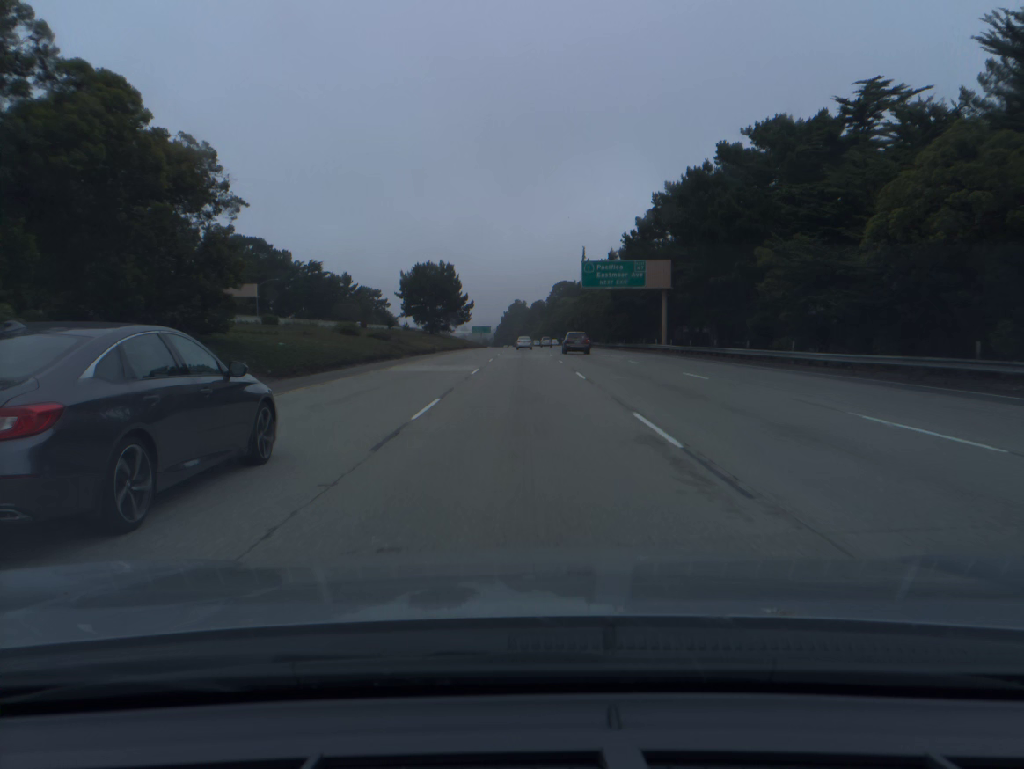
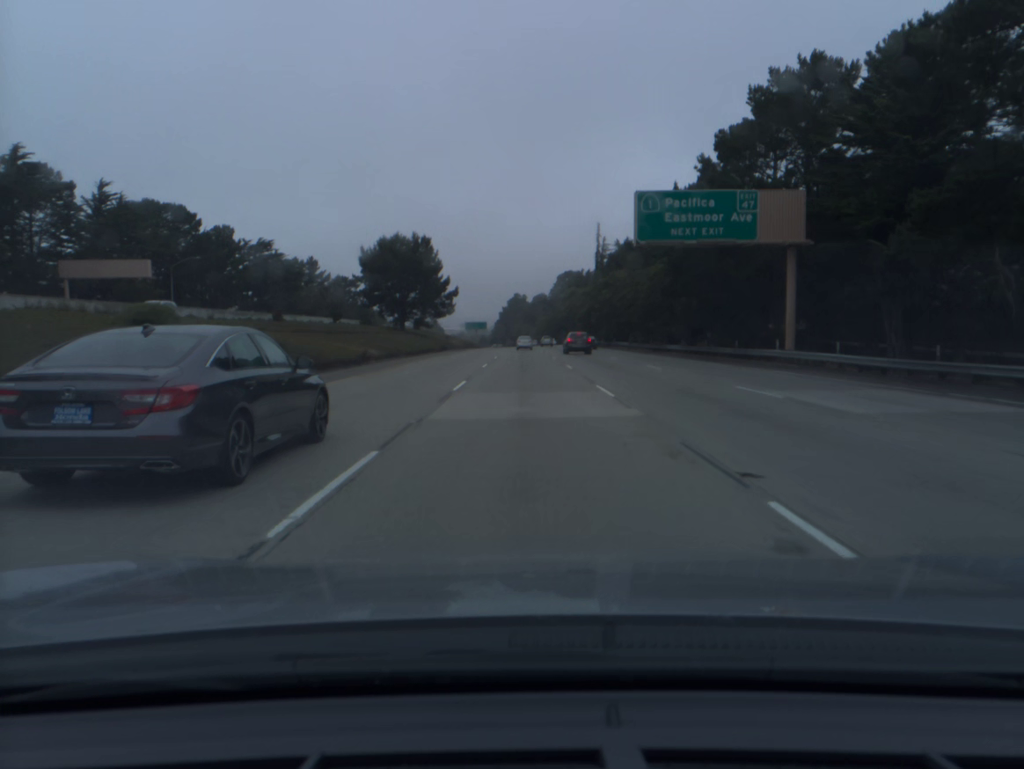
(0.0, +36.0) m; 0°
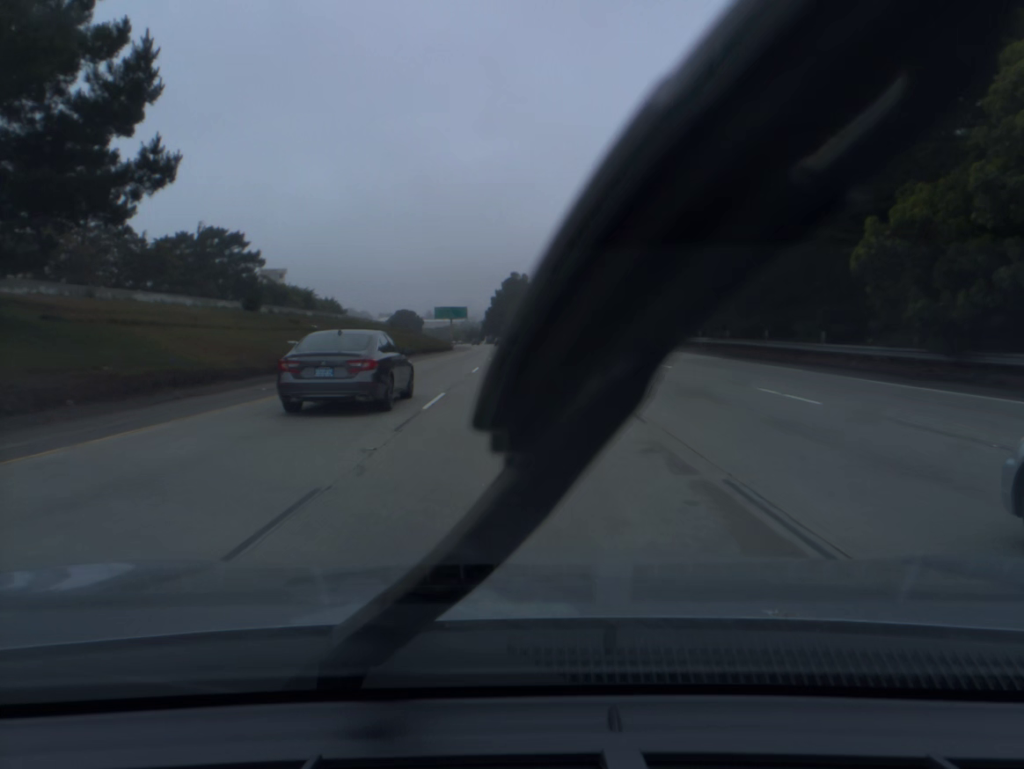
(+0.1, +90.5) m; 0°
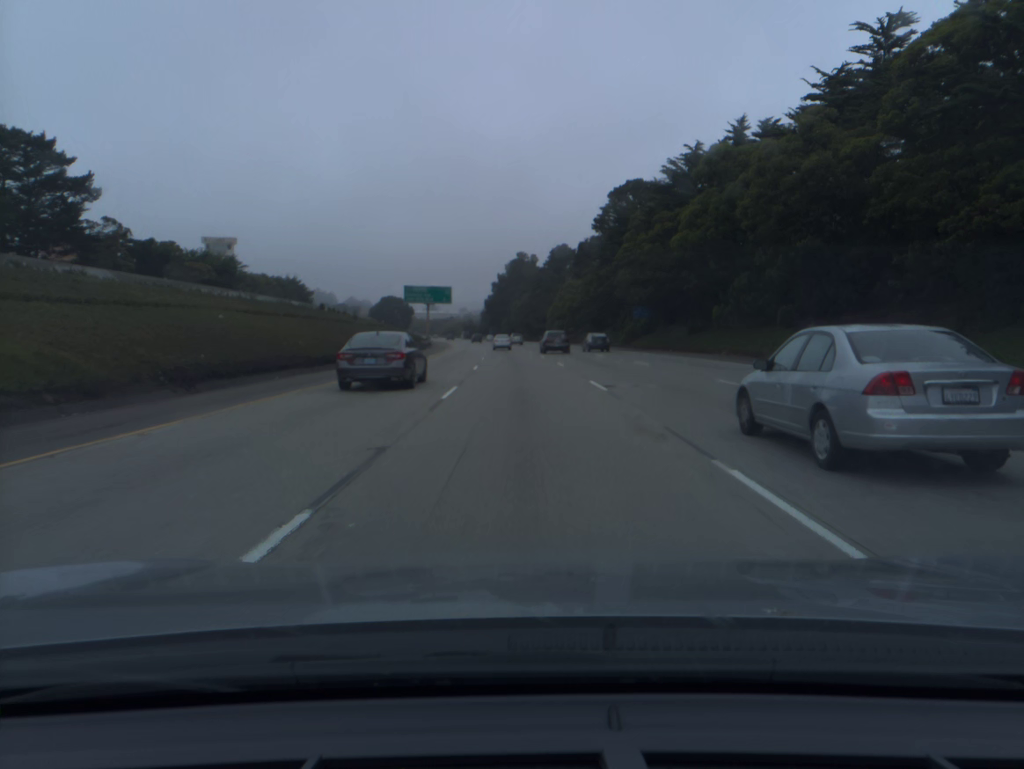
(-0.2, +54.2) m; 0°
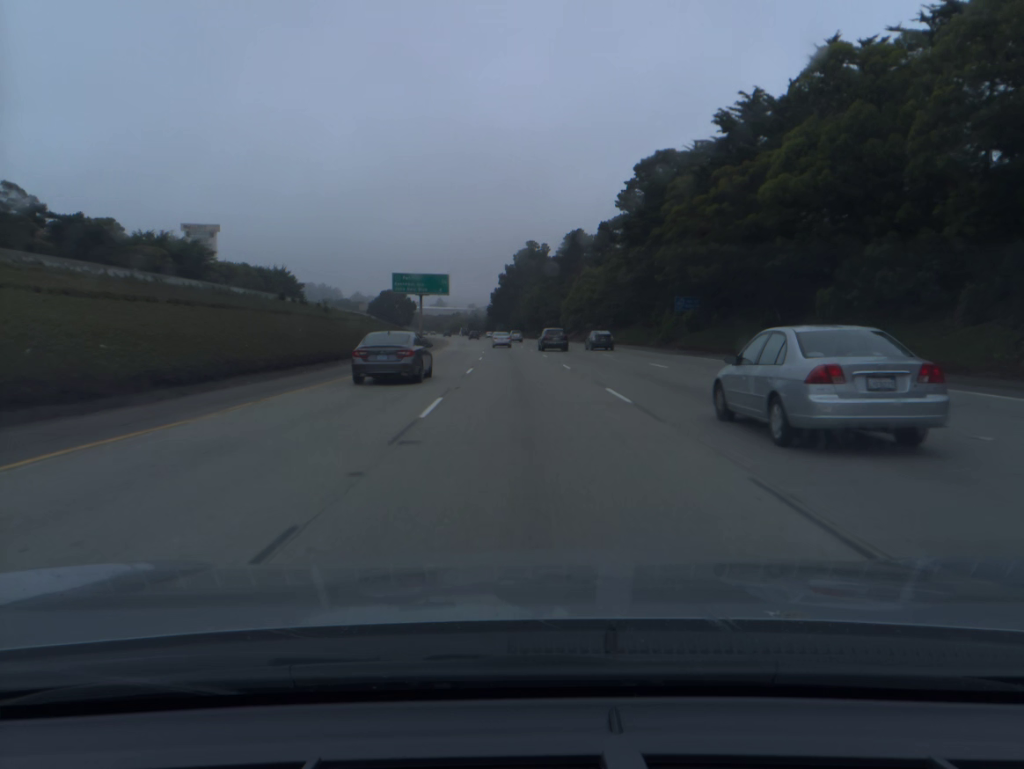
(-0.1, +18.1) m; -1°
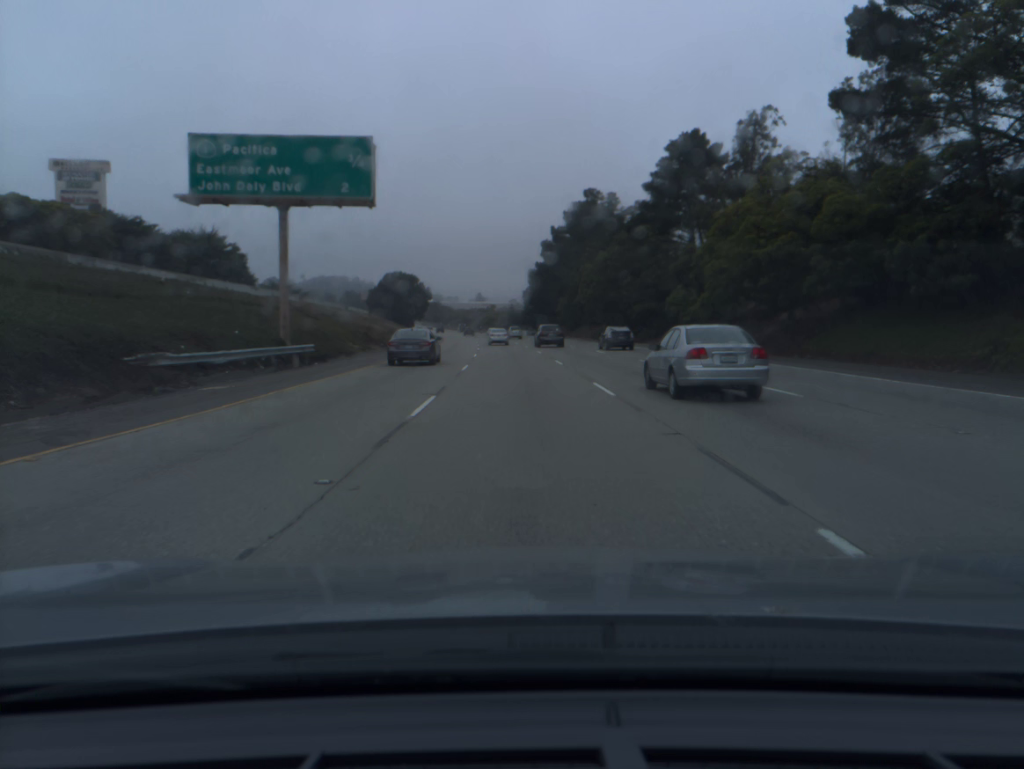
(-1.8, +72.0) m; -3°
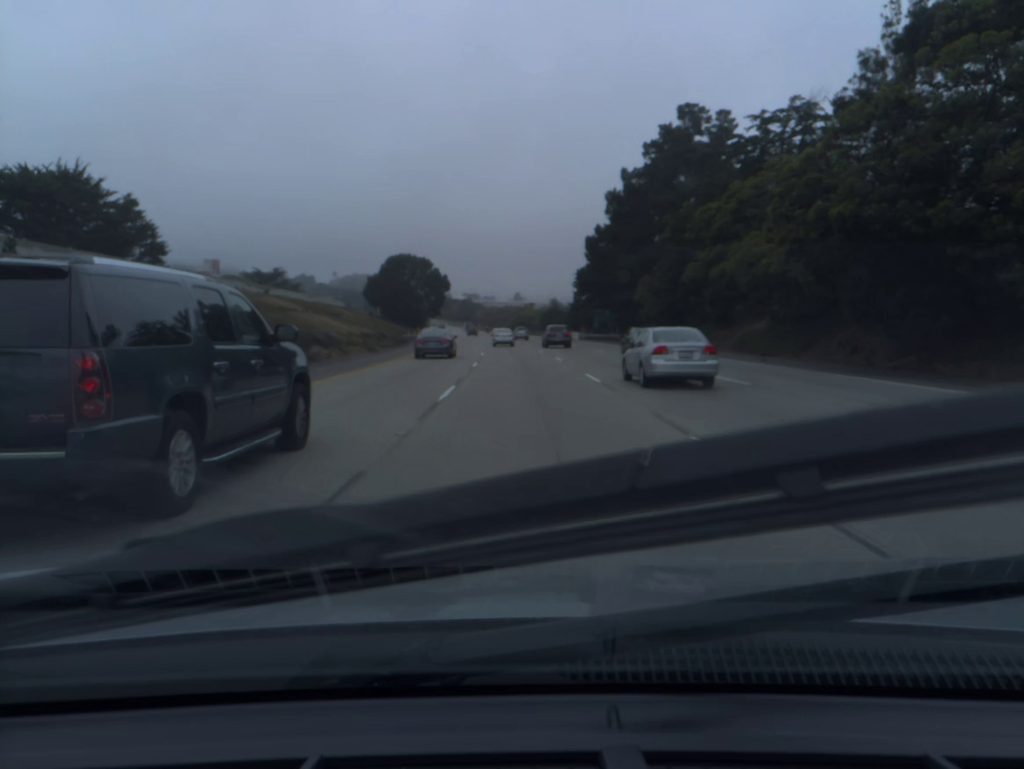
(-1.5, +53.7) m; -3°
